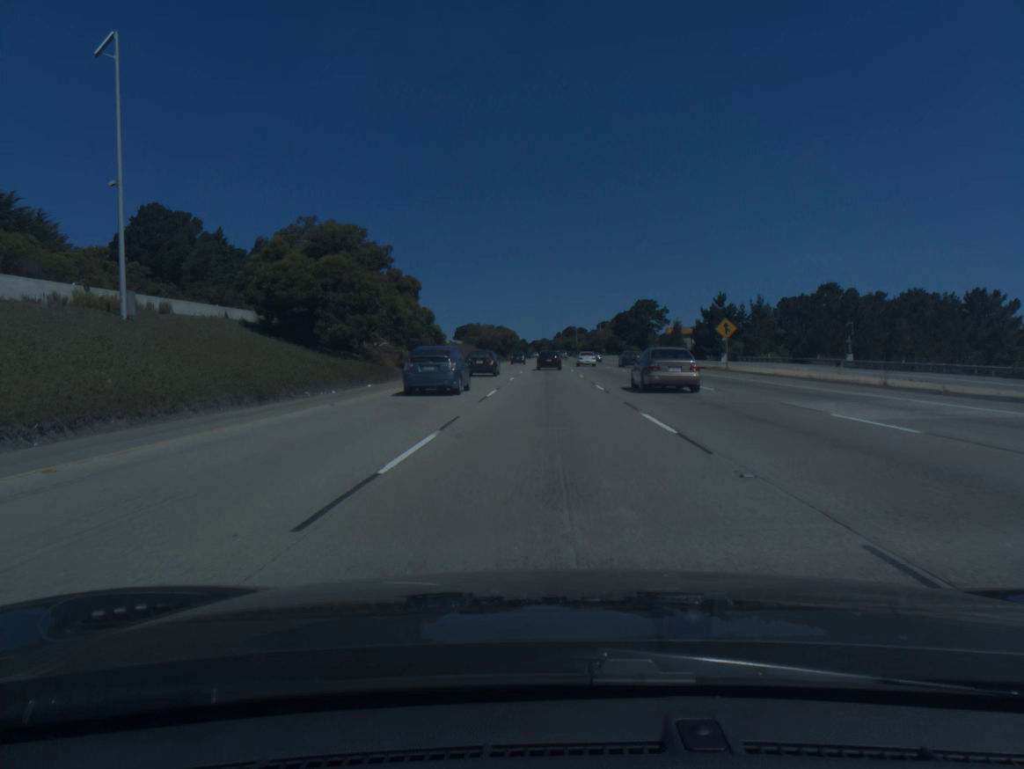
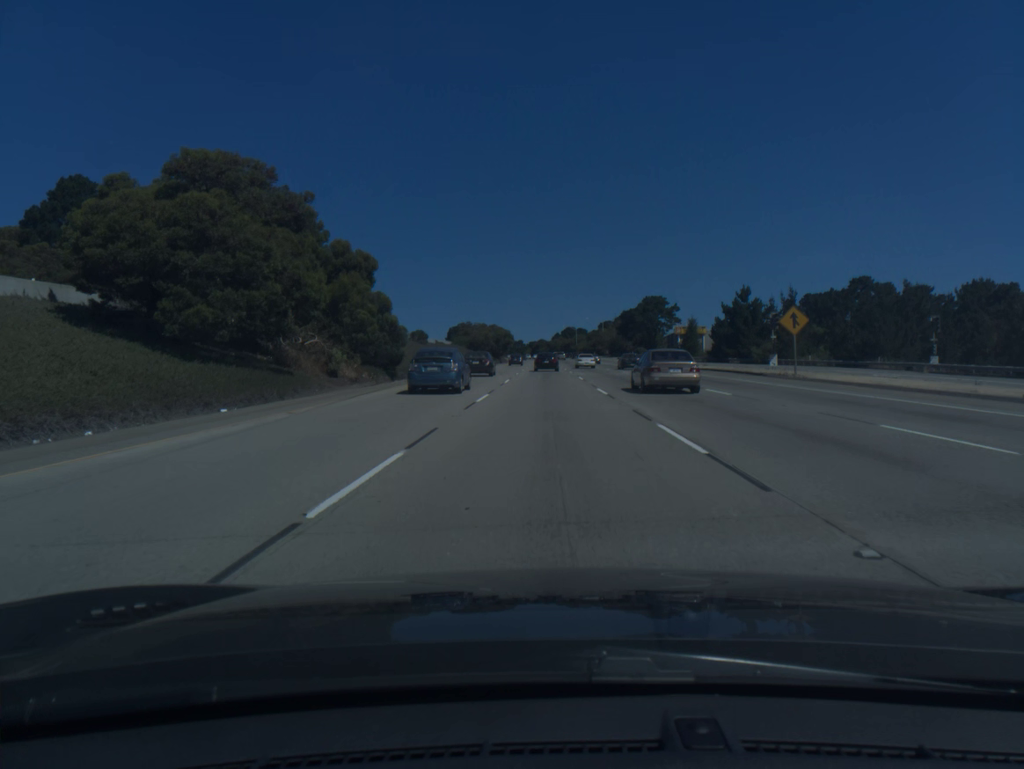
(0.0, +17.2) m; 0°
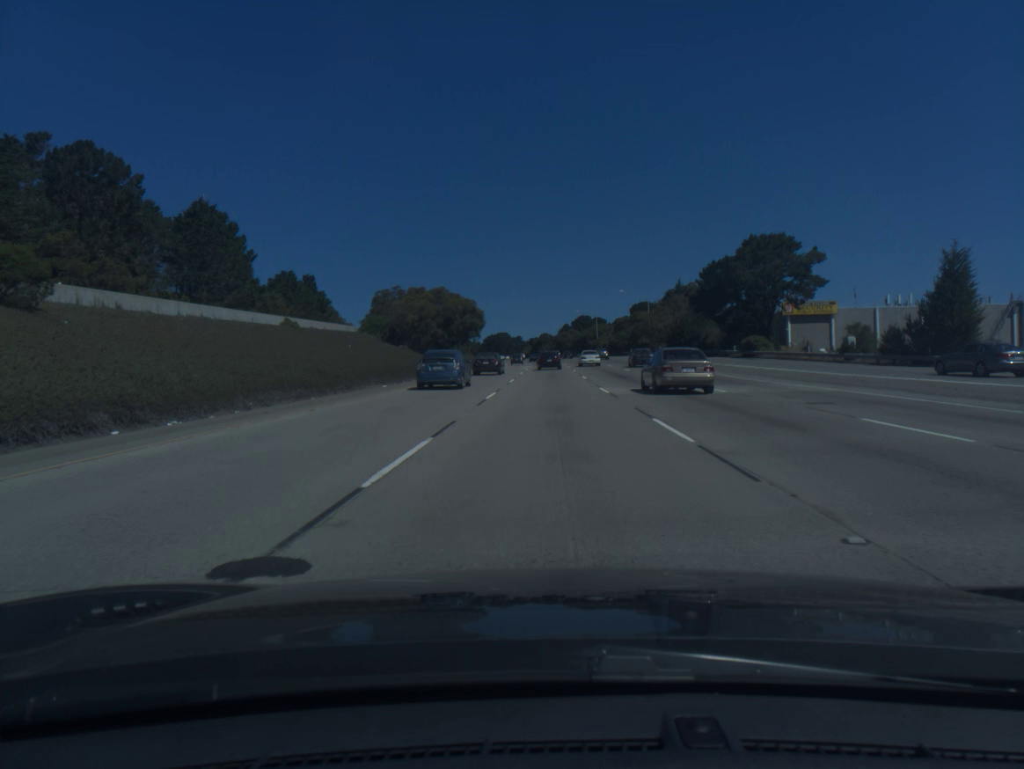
(-0.1, +86.2) m; 0°
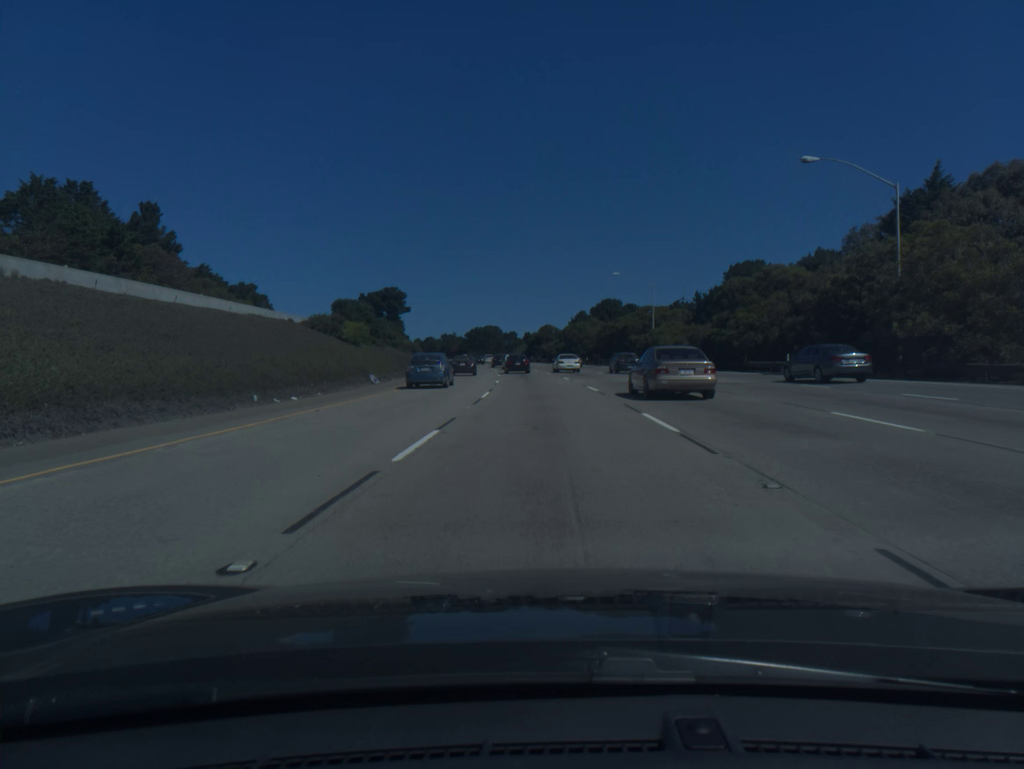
(+0.2, +86.5) m; 0°
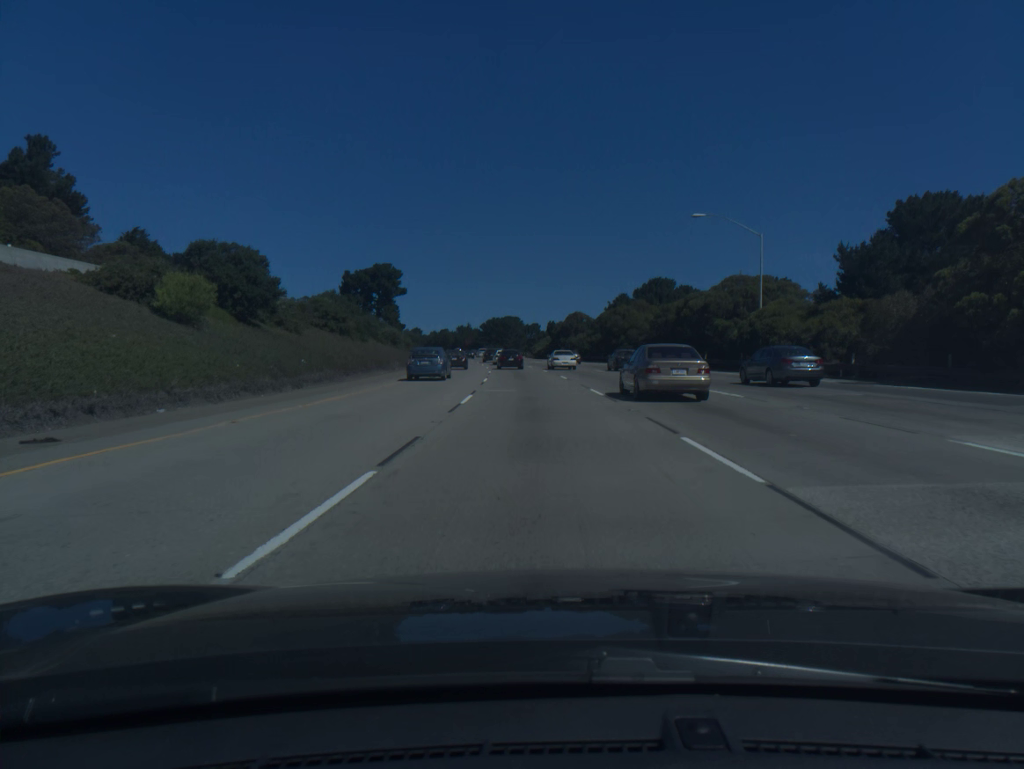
(-0.4, +33.9) m; -2°
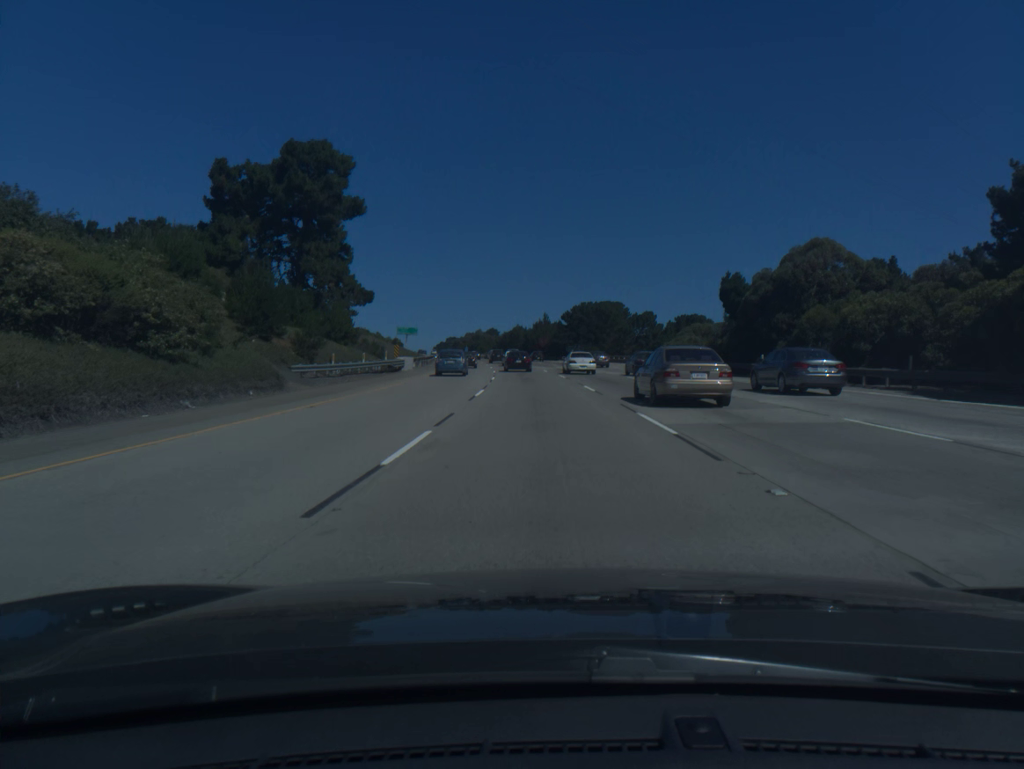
(-4.8, +83.1) m; -7°
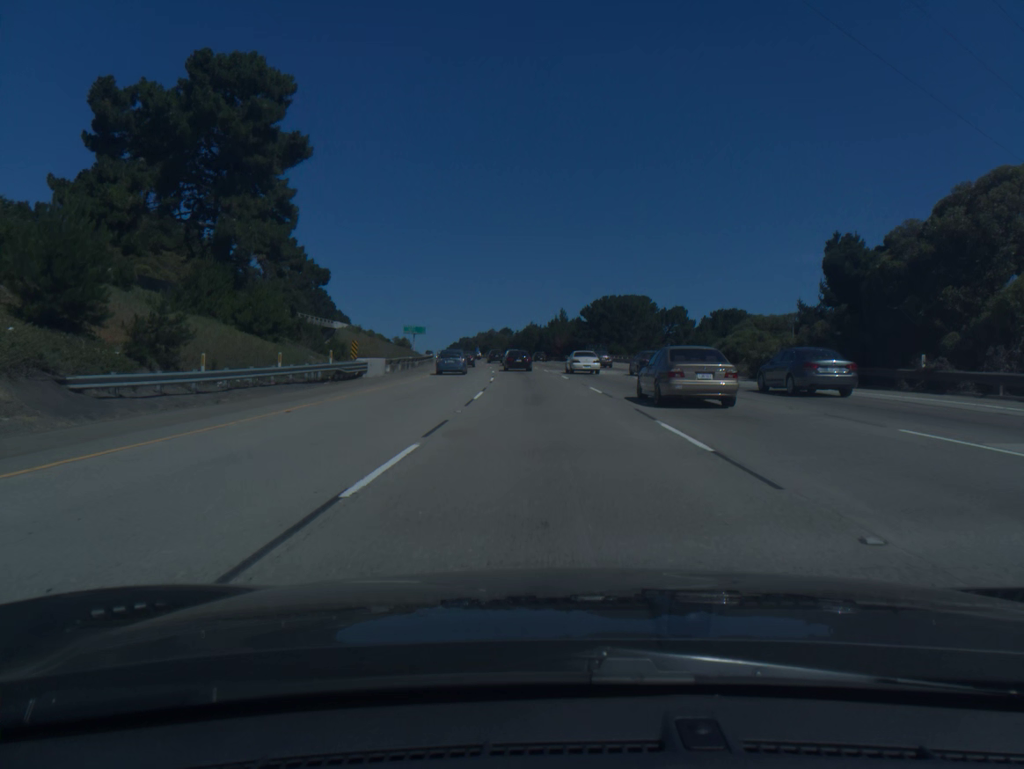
(-0.2, +16.5) m; -1°
